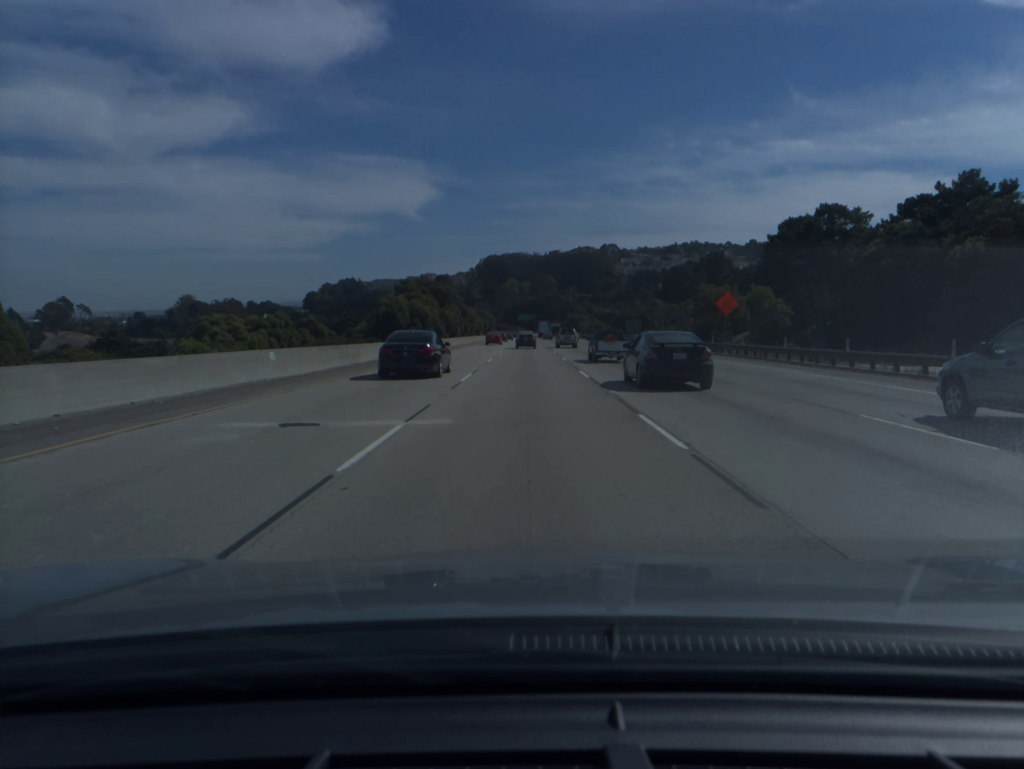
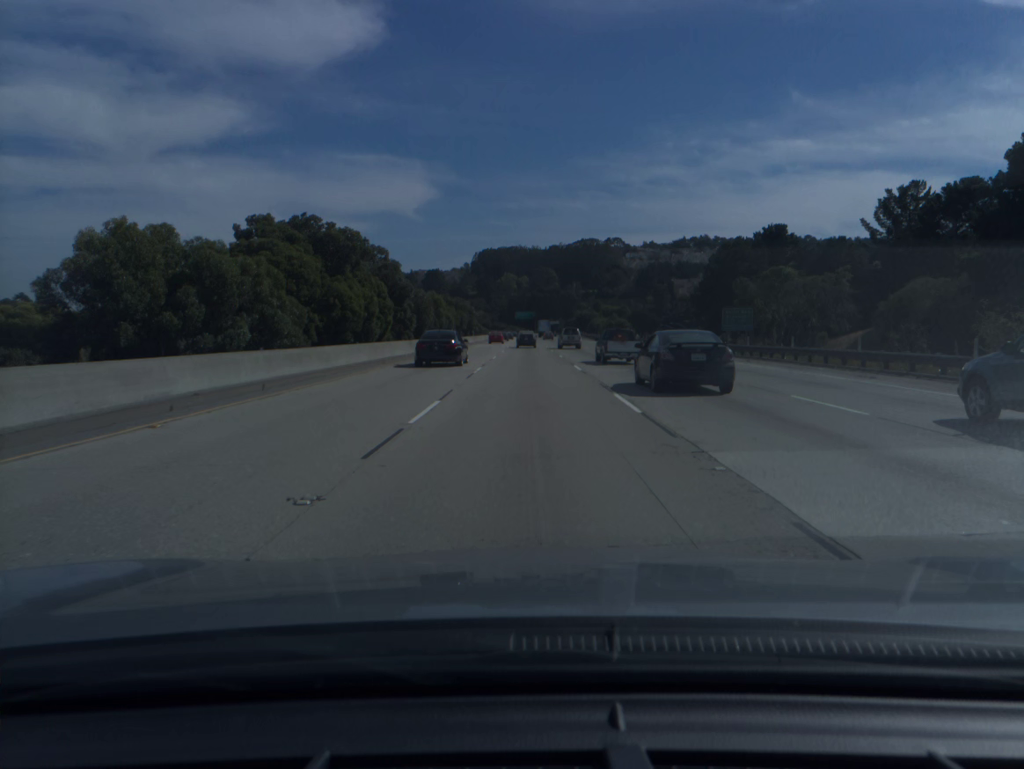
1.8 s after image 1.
(0.0, +54.5) m; 0°
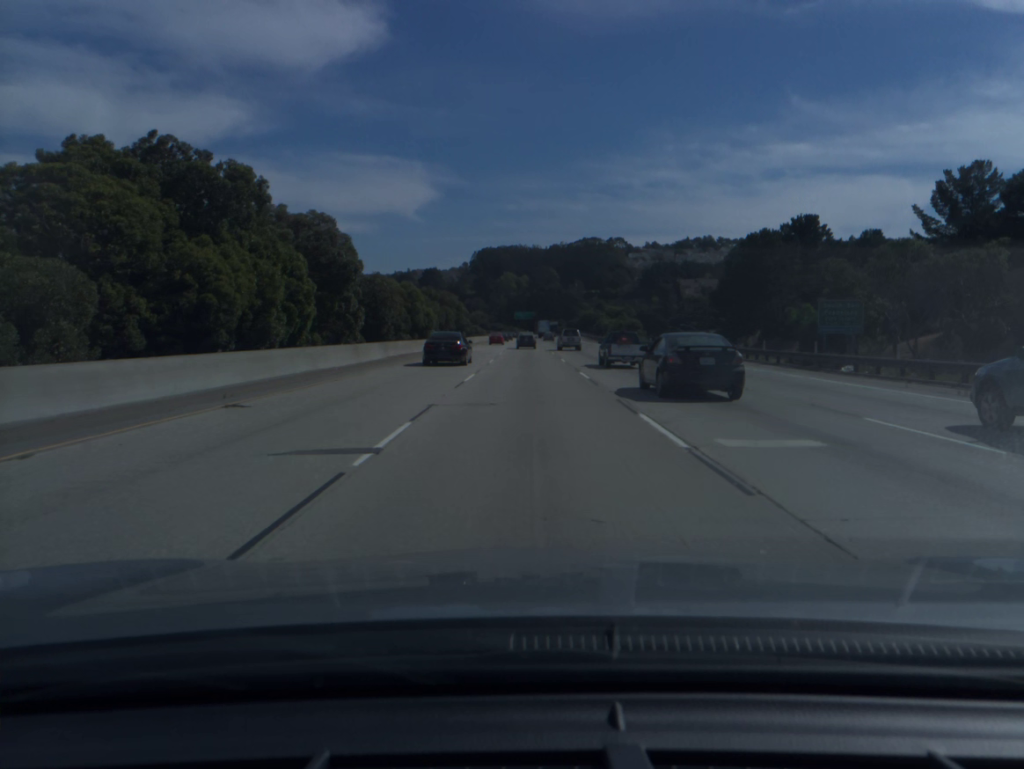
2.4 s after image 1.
(0.0, +18.3) m; 0°
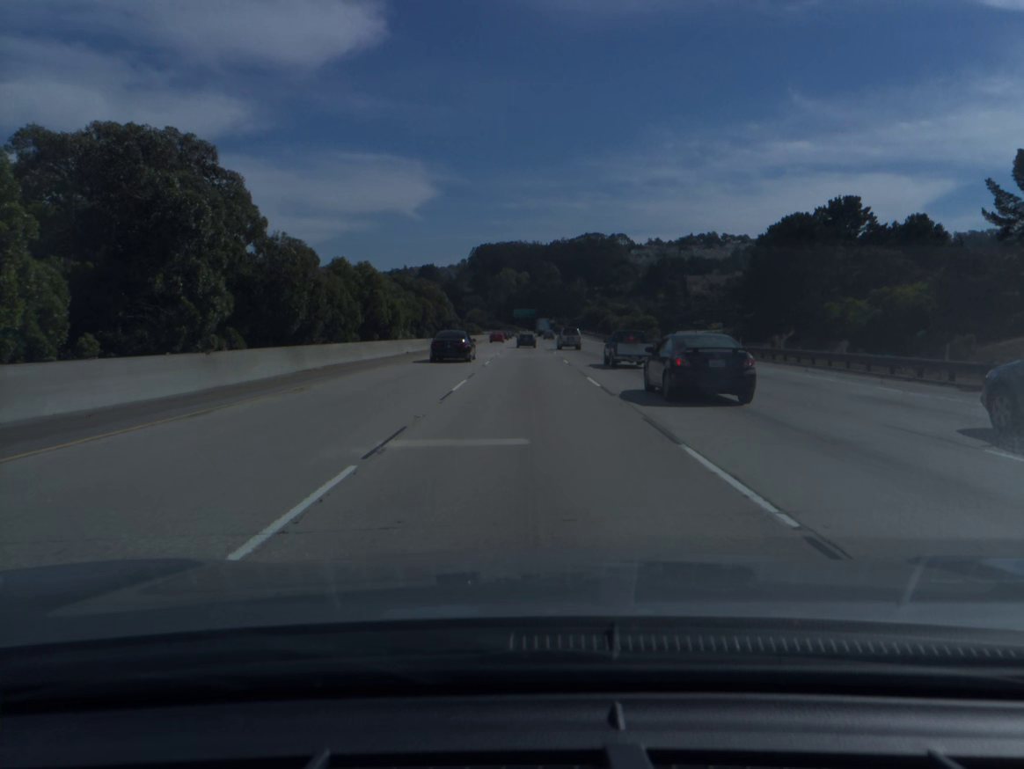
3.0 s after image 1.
(0.0, +18.4) m; 0°
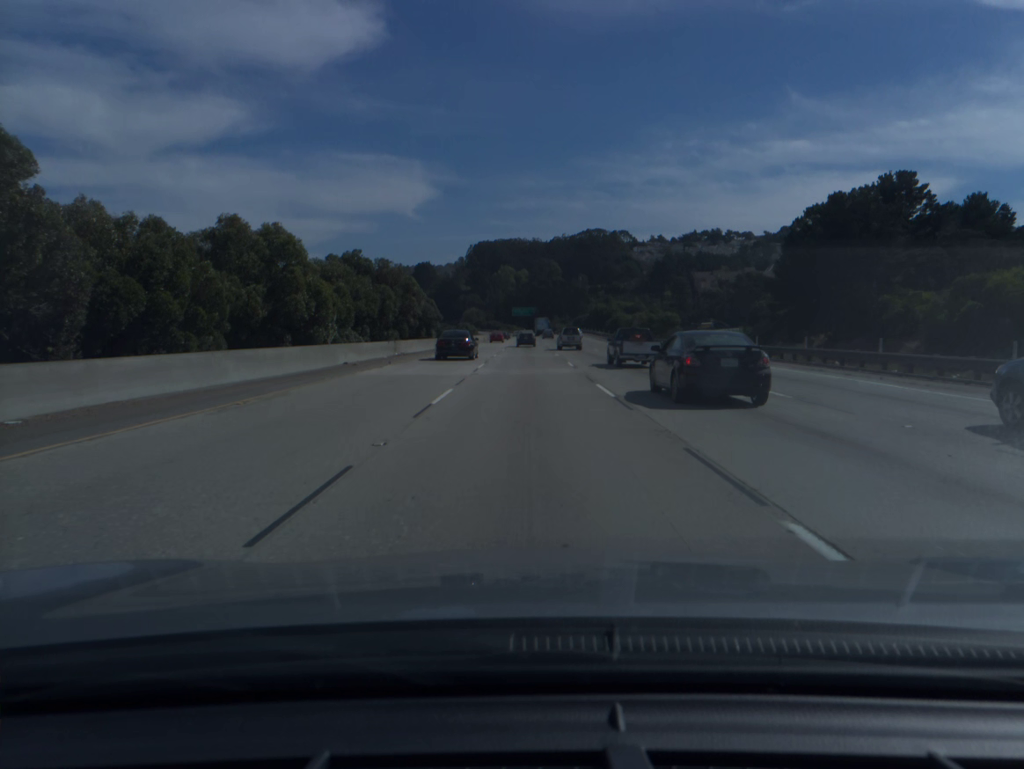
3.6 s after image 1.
(0.0, +18.4) m; 0°
